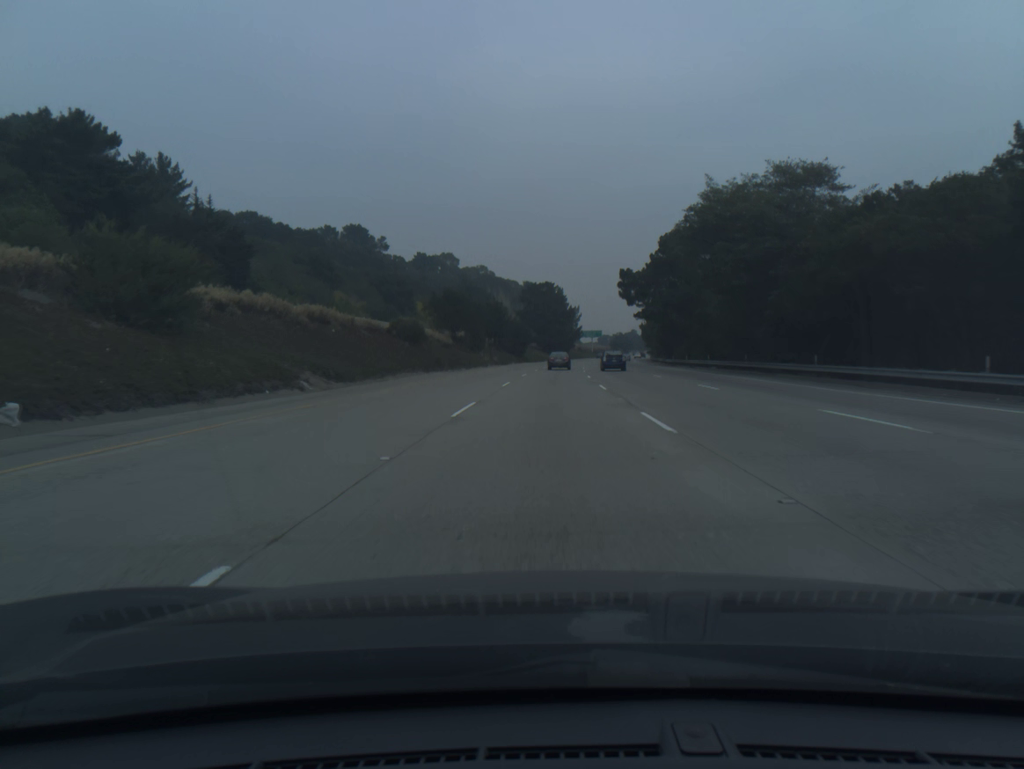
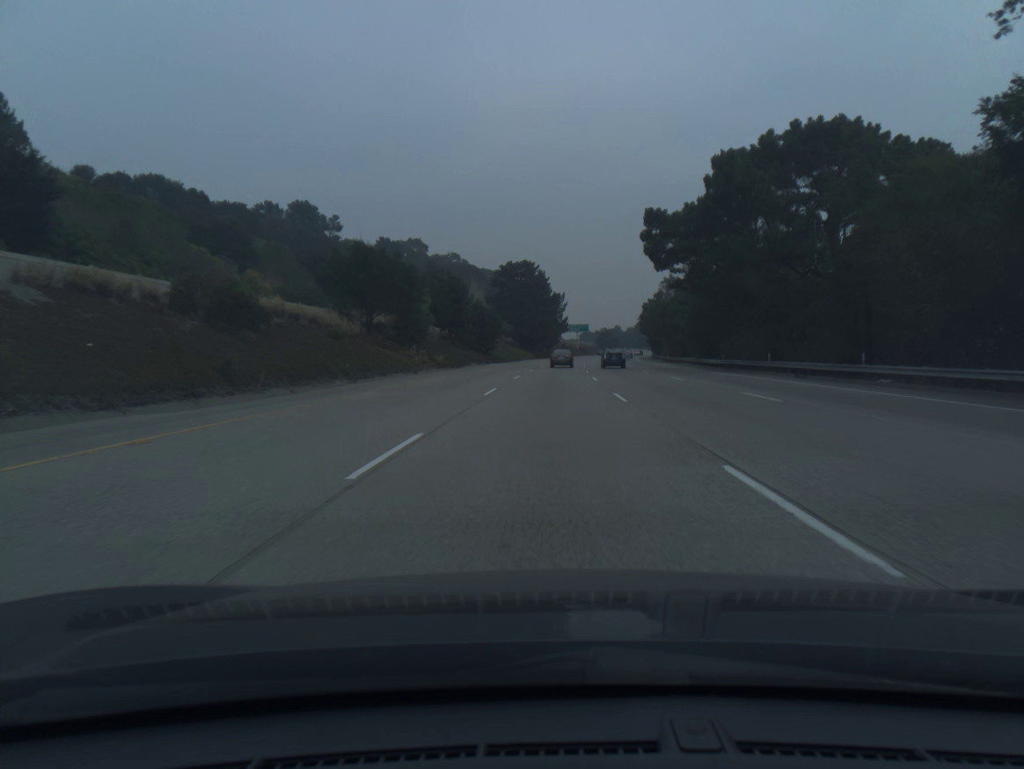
(+0.5, +36.7) m; +2°
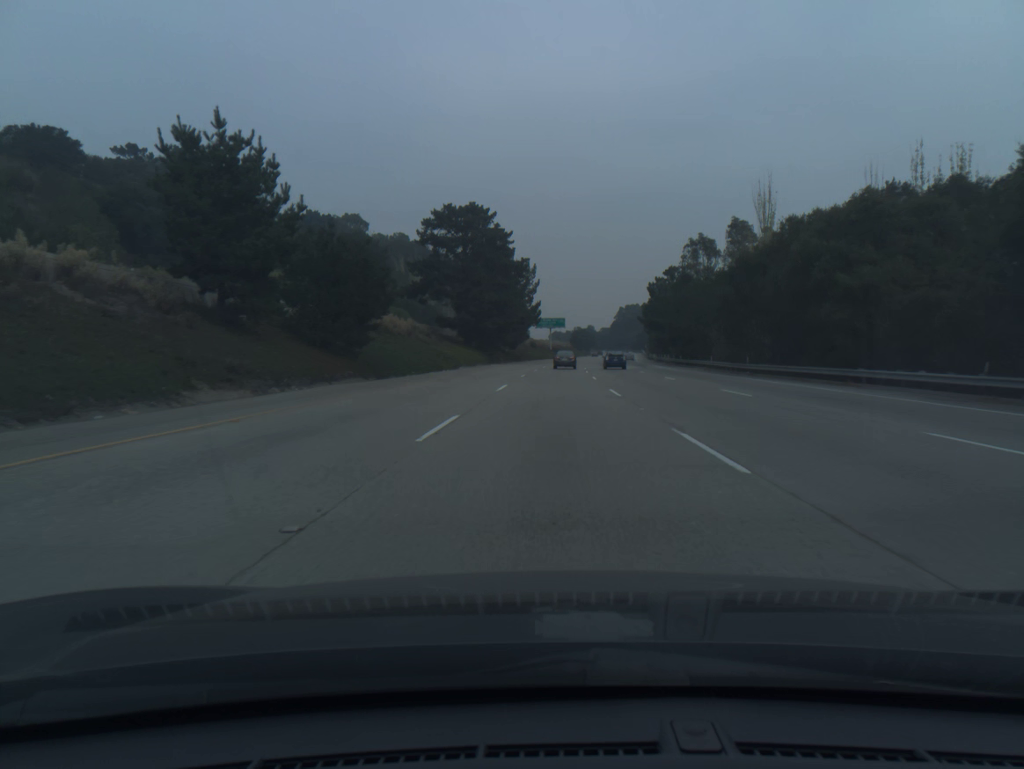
(+1.0, +55.2) m; +2°
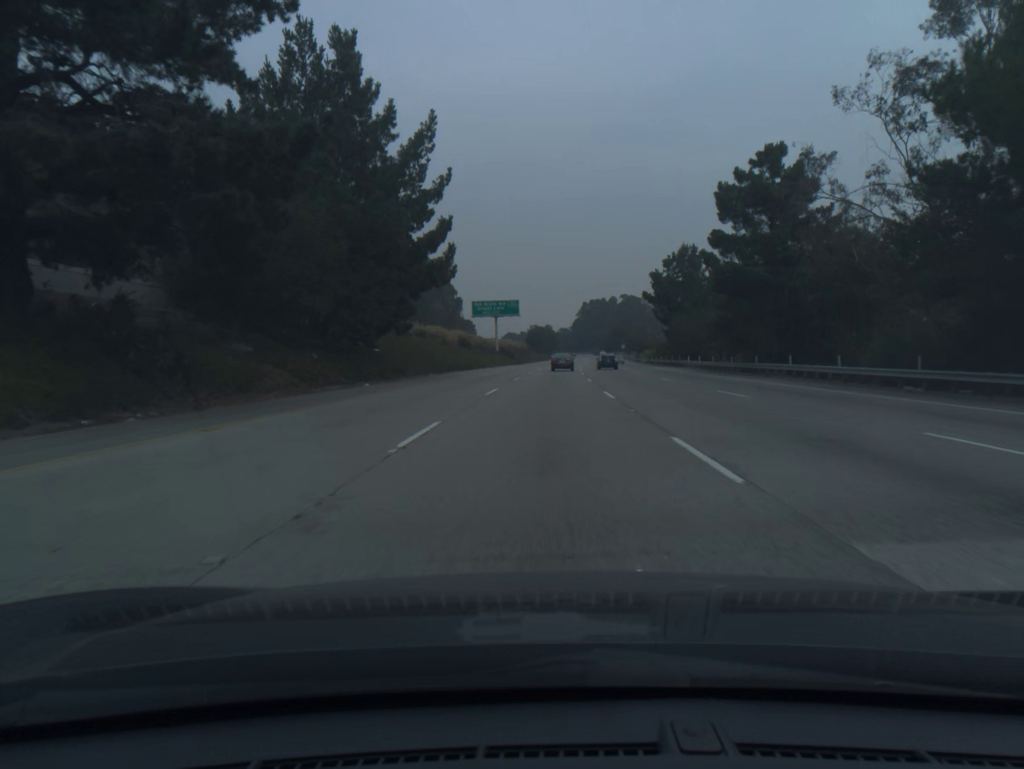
(+2.2, +73.5) m; +3°
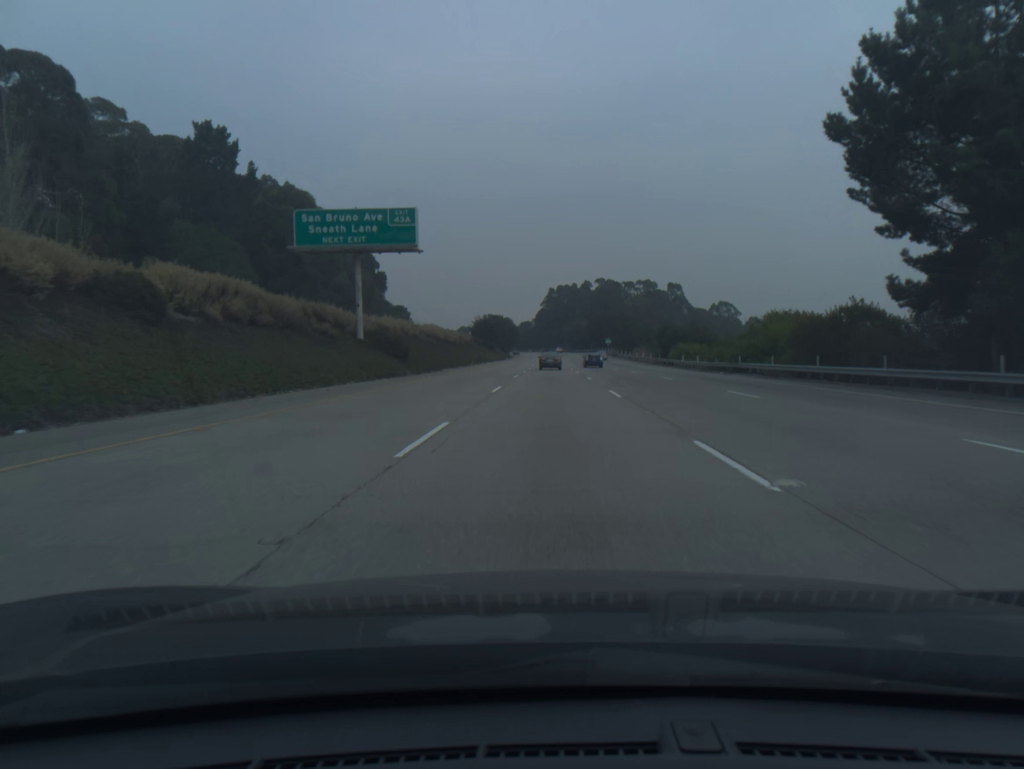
(+1.7, +73.6) m; +3°
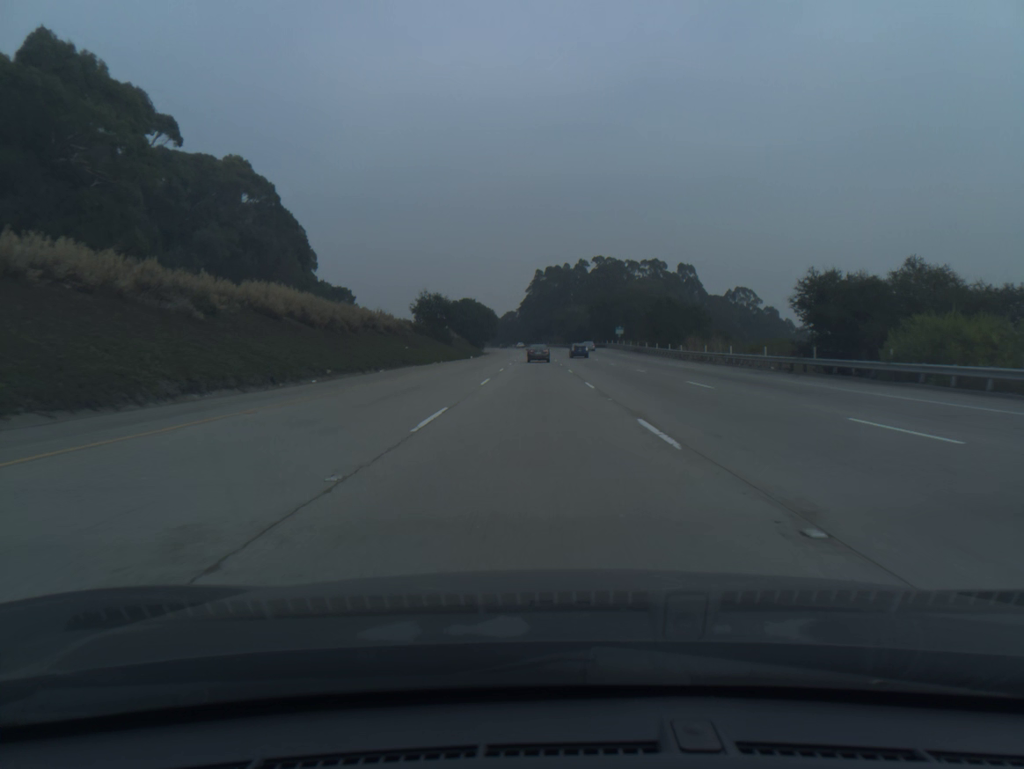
(+0.7, +55.3) m; +1°
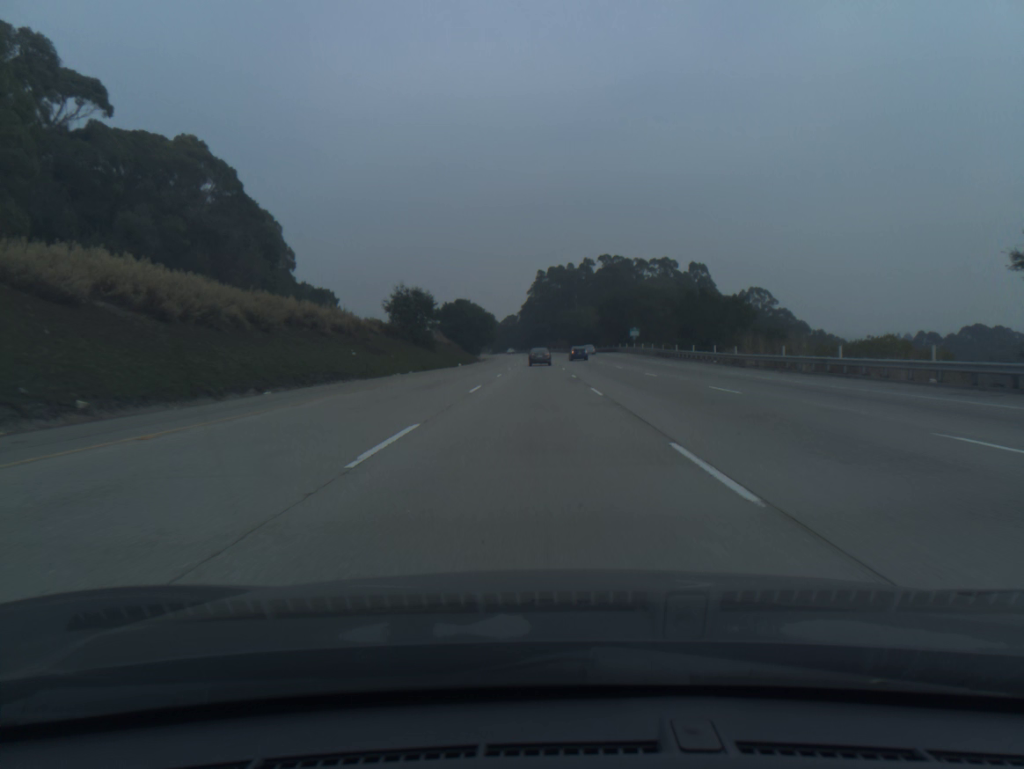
(0.0, +18.4) m; 0°
